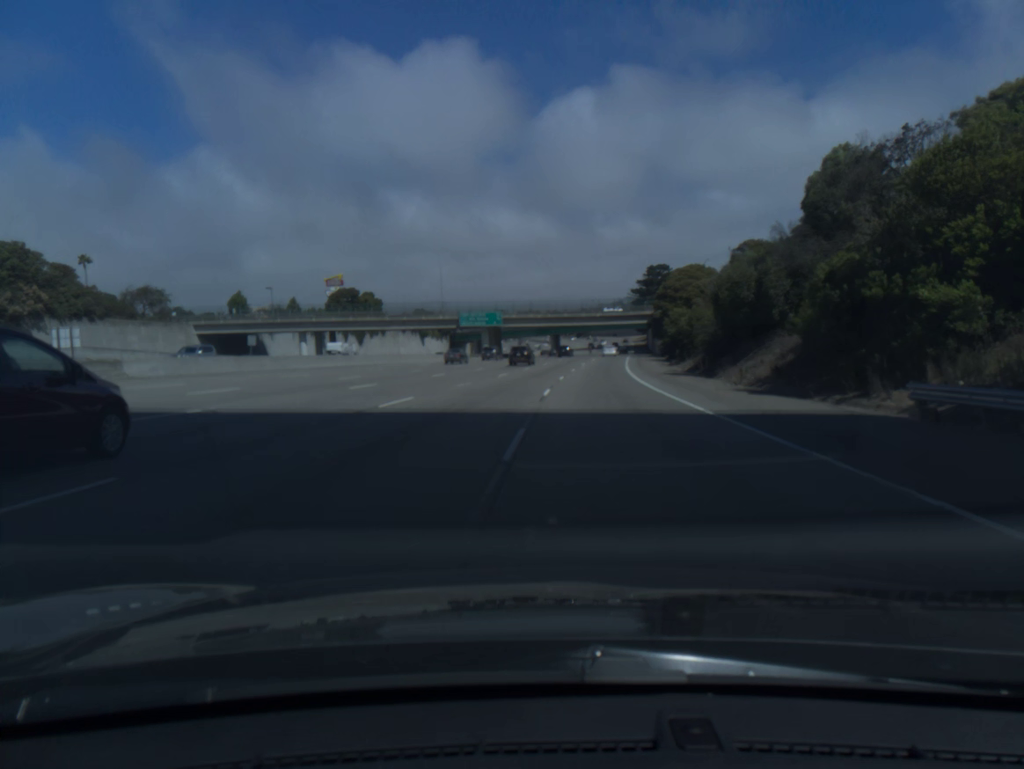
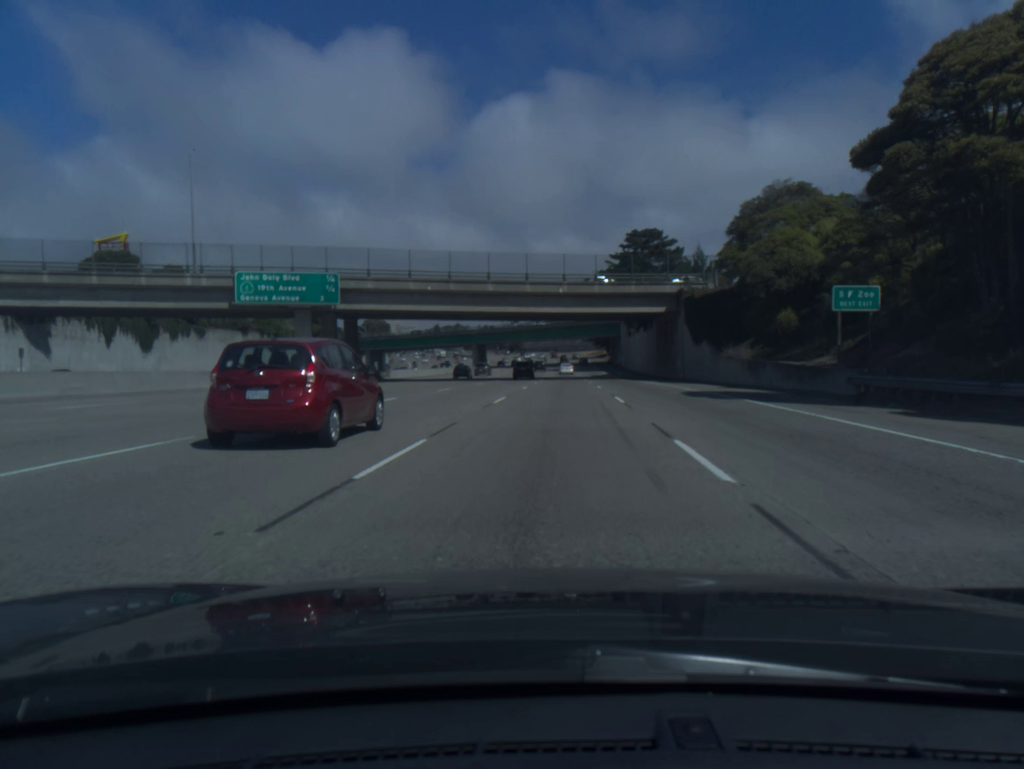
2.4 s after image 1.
(+3.1, +76.8) m; +5°
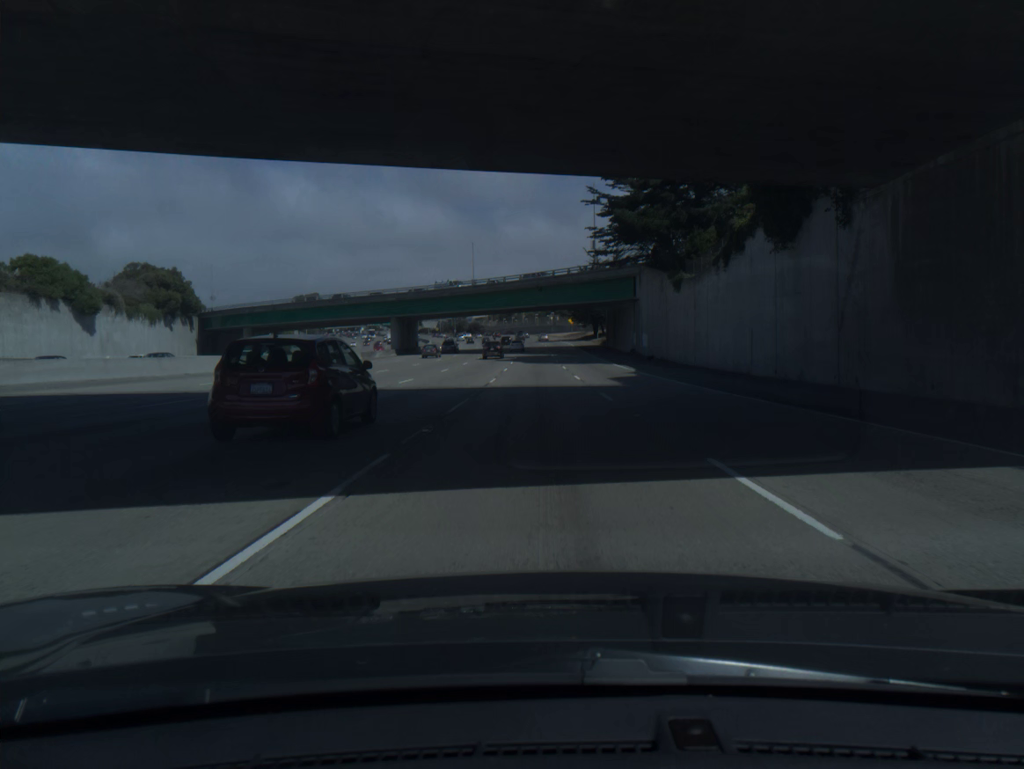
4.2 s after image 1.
(+1.8, +60.6) m; +3°
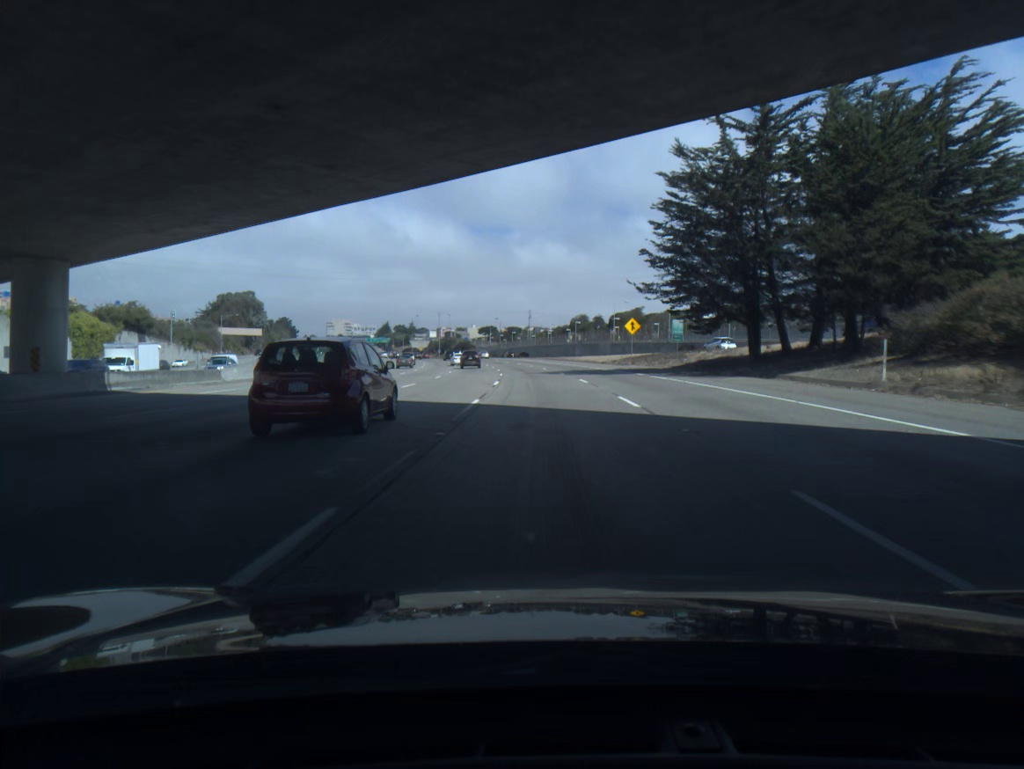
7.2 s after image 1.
(-1.0, +100.4) m; -1°
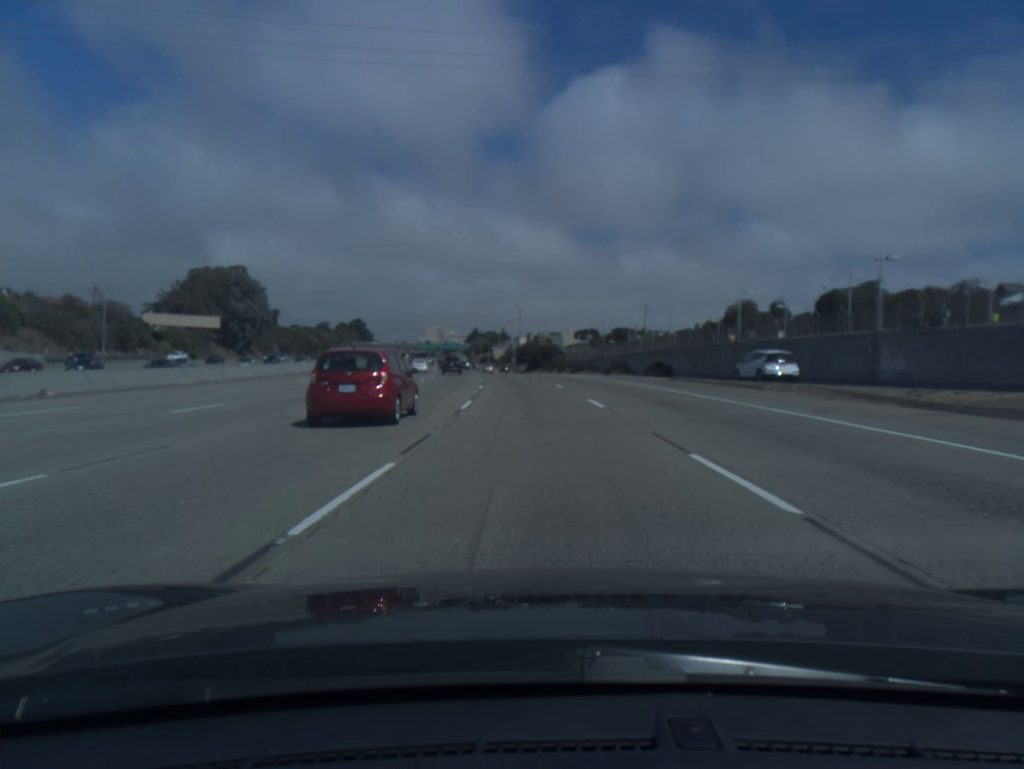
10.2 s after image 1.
(-4.9, +97.4) m; -7°
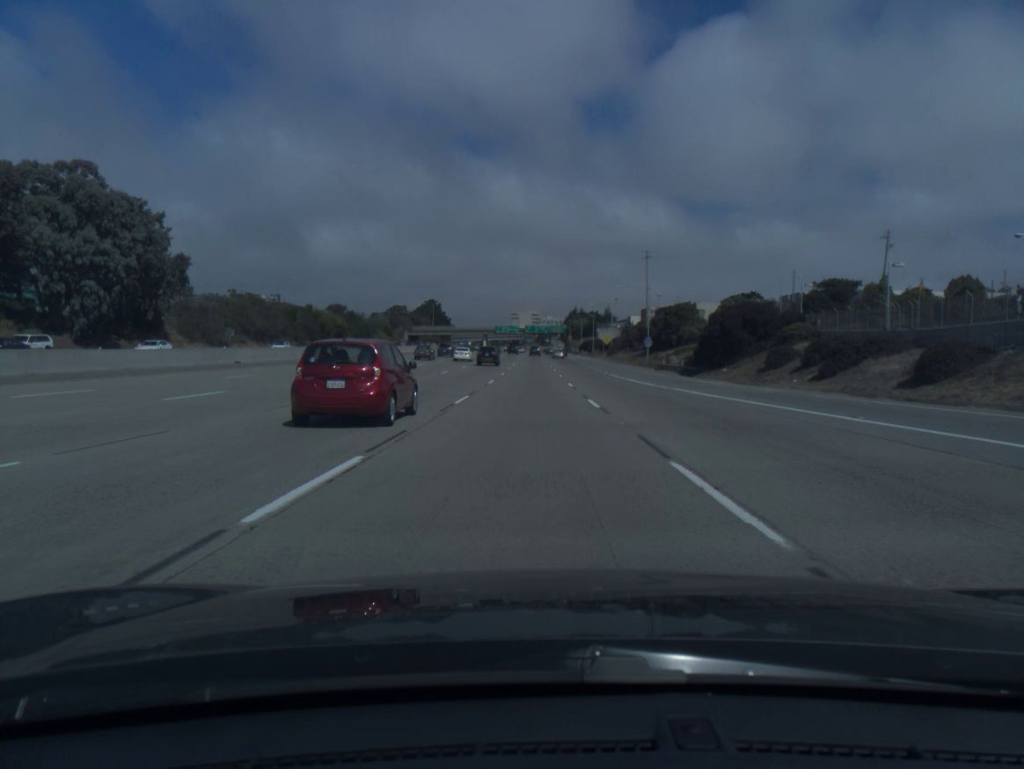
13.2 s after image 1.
(-7.6, +100.2) m; -7°
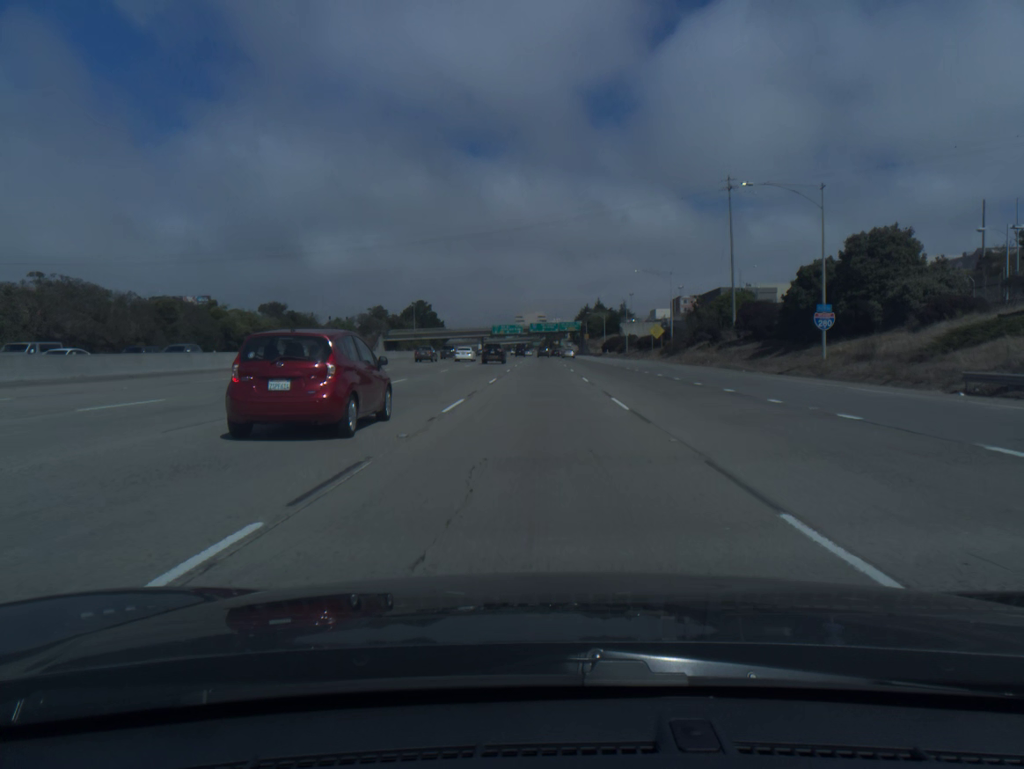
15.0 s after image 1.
(-0.6, +61.3) m; -1°
